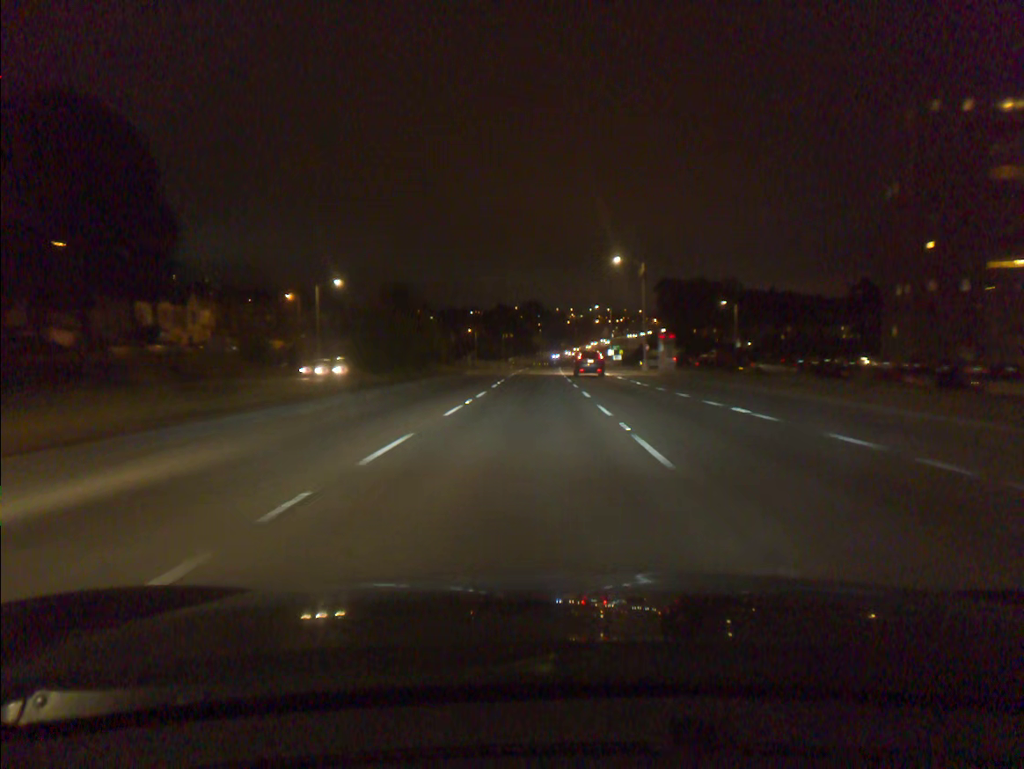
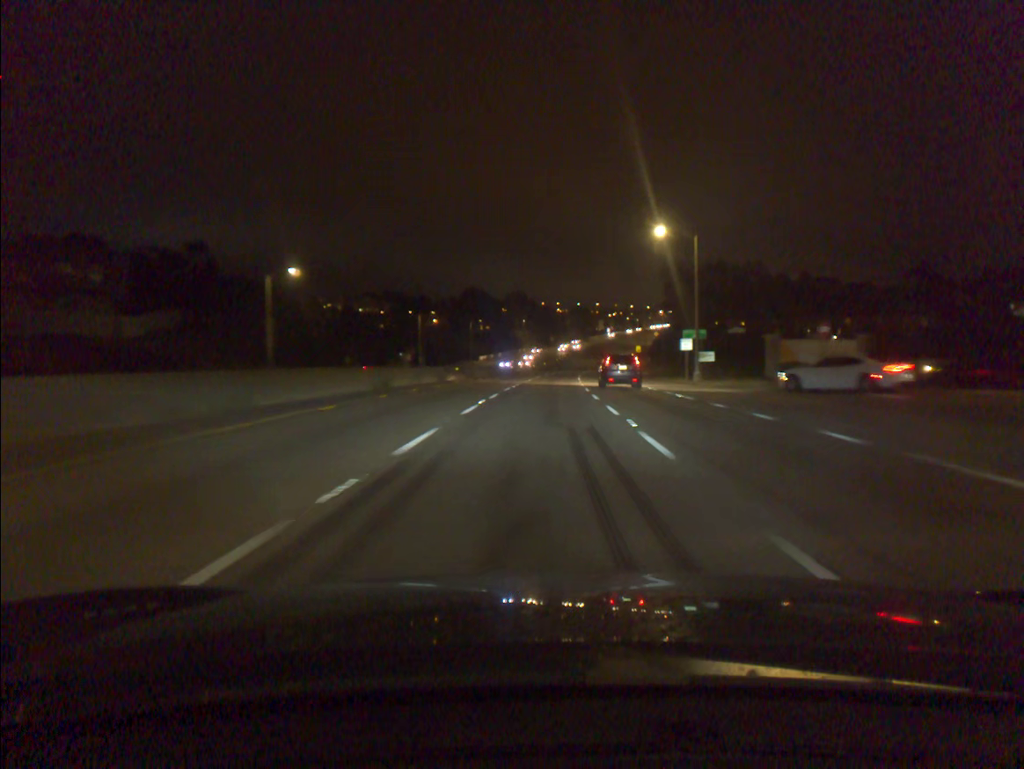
(+0.2, +73.2) m; +1°
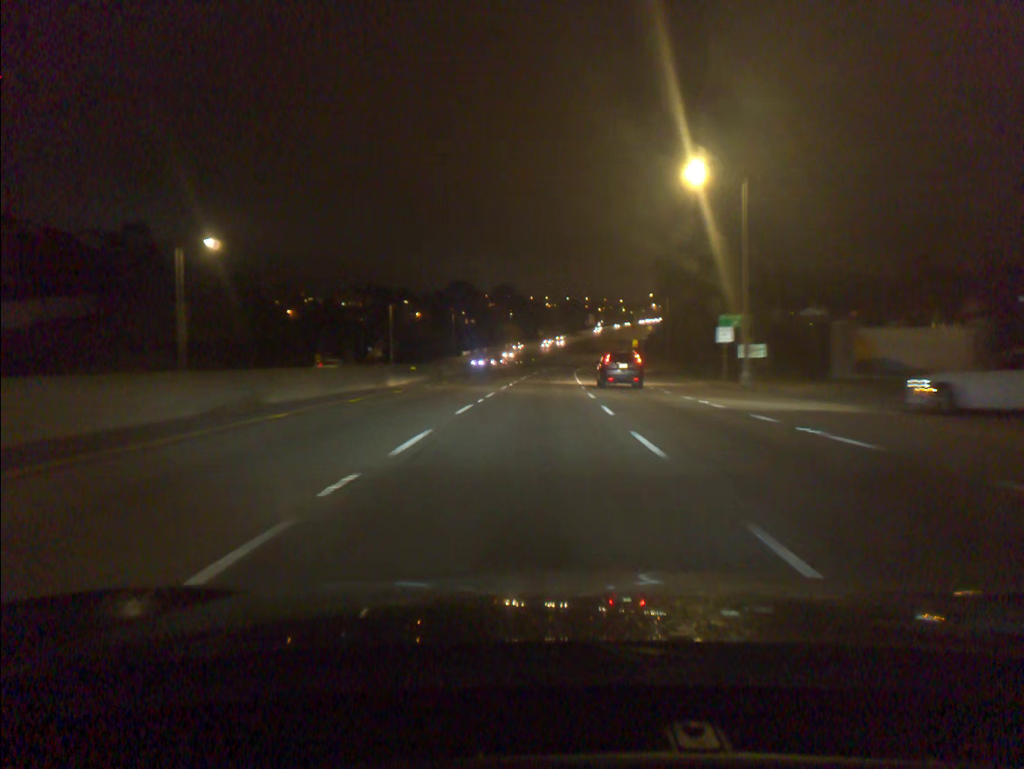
(+0.1, +14.6) m; +1°
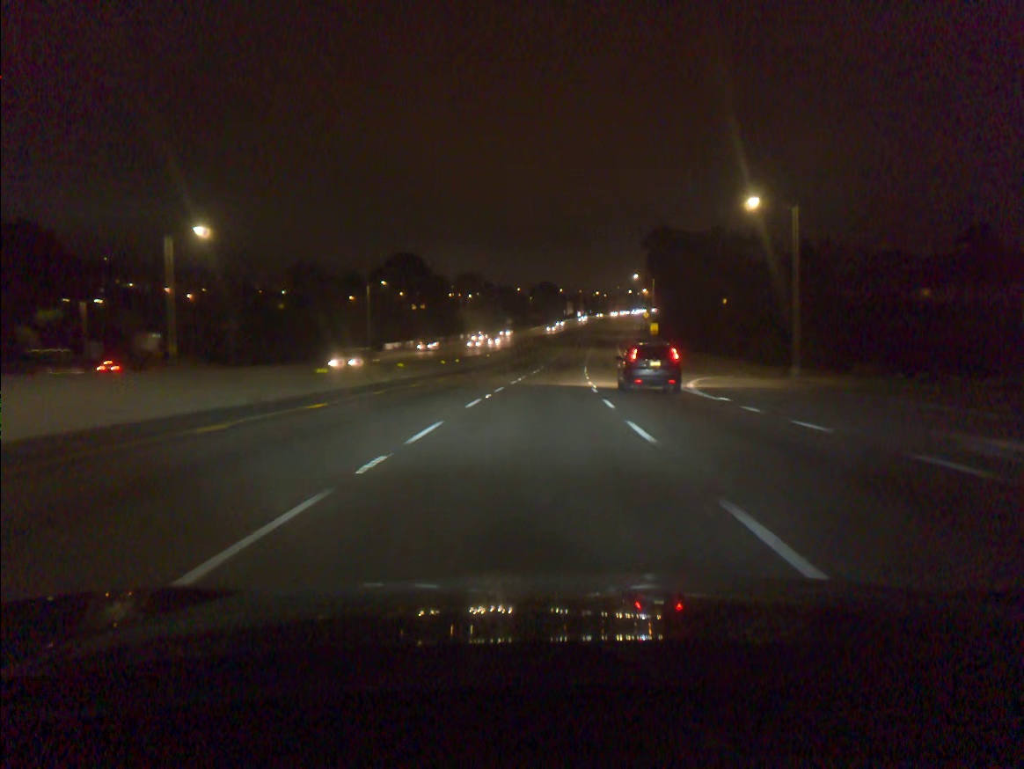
(+1.0, +58.1) m; +2°
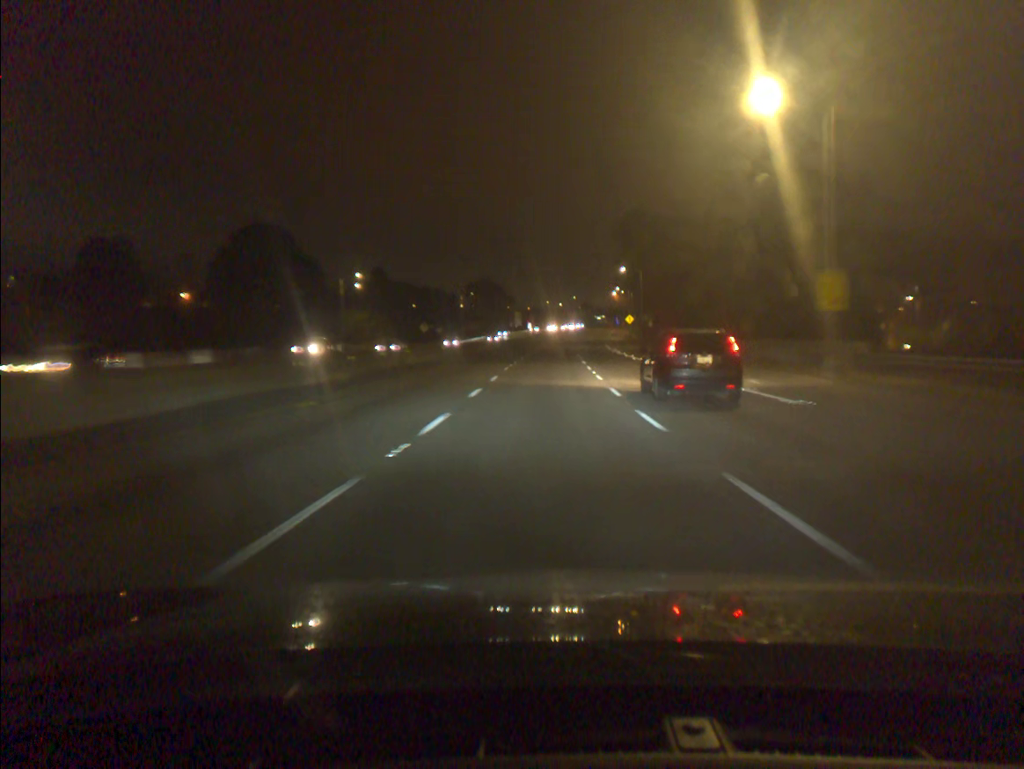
(+2.3, +72.7) m; +4°
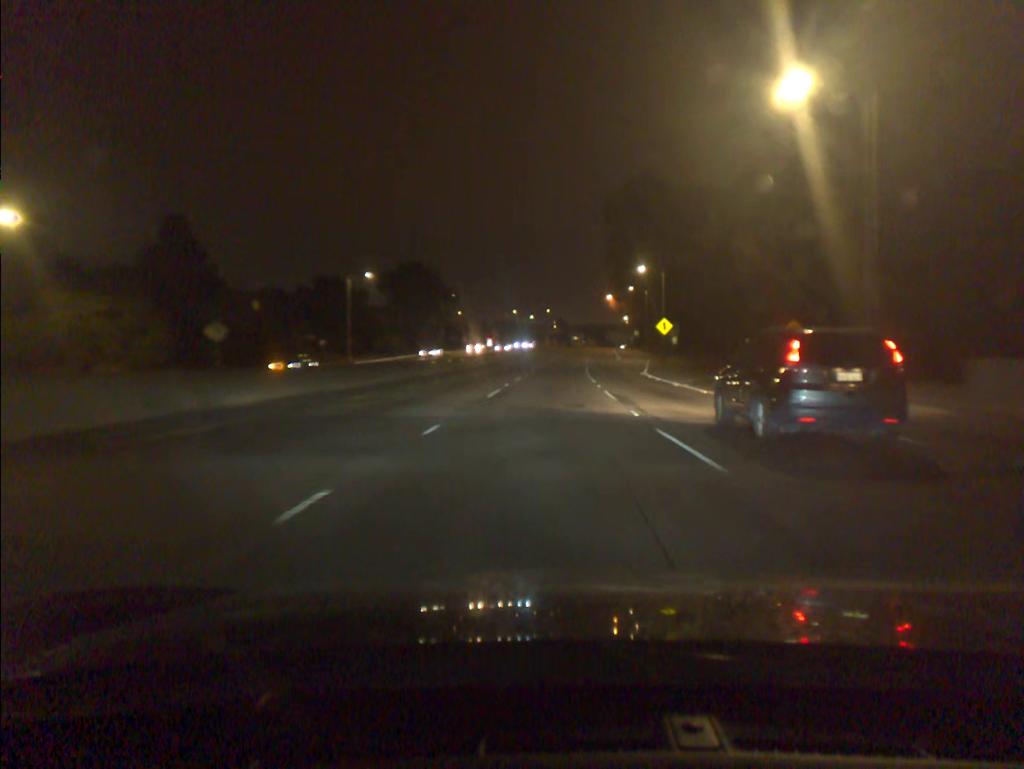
(+1.5, +72.9) m; +2°
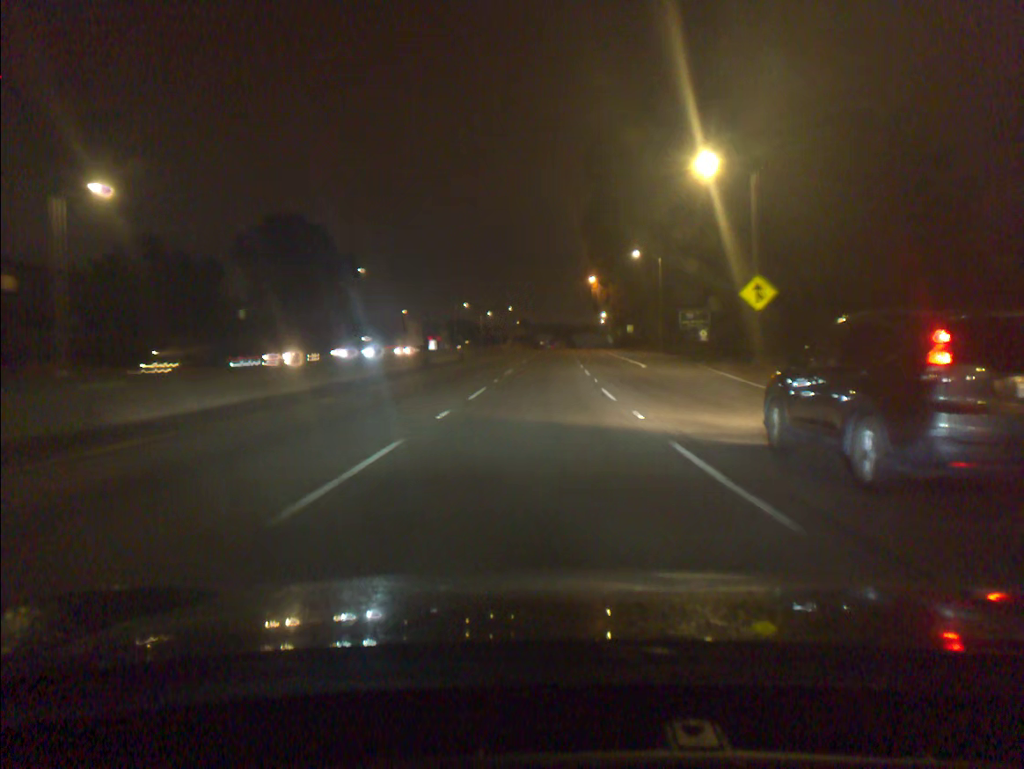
(+1.0, +45.0) m; +3°
